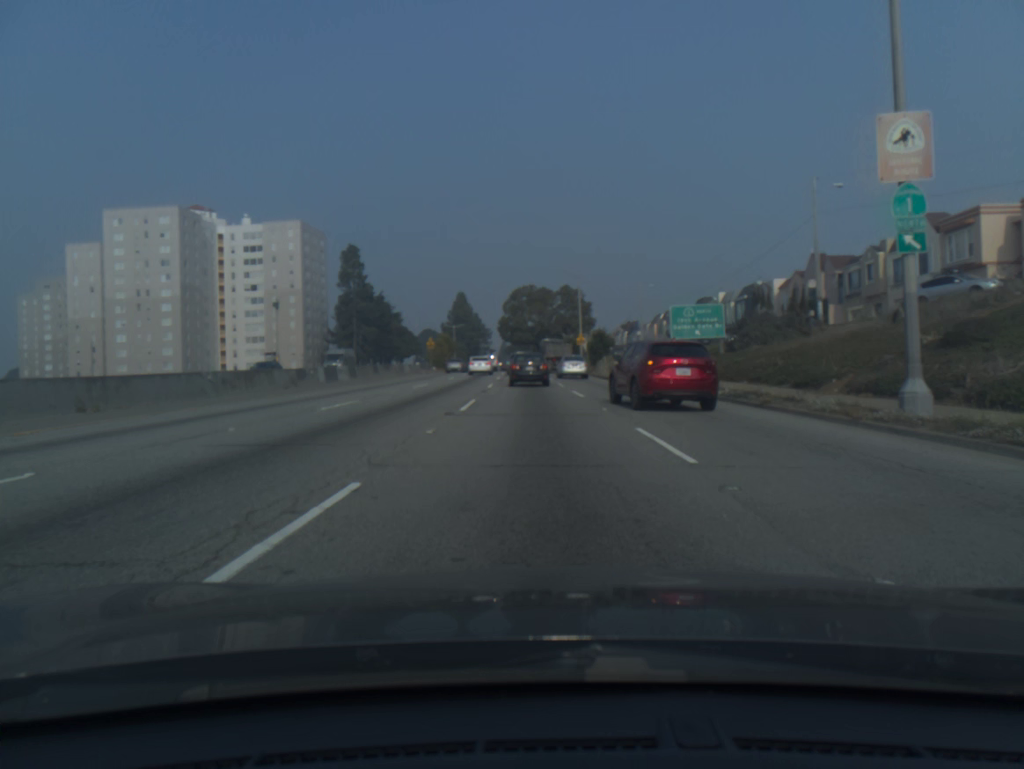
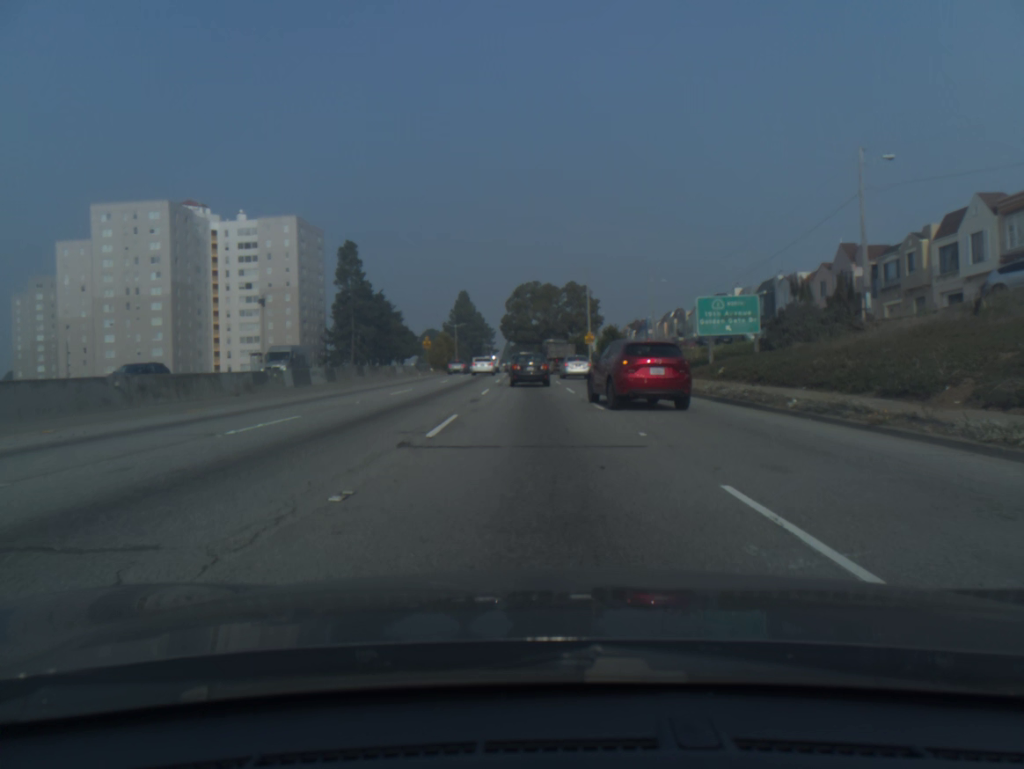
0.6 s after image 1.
(0.0, +5.9) m; 0°
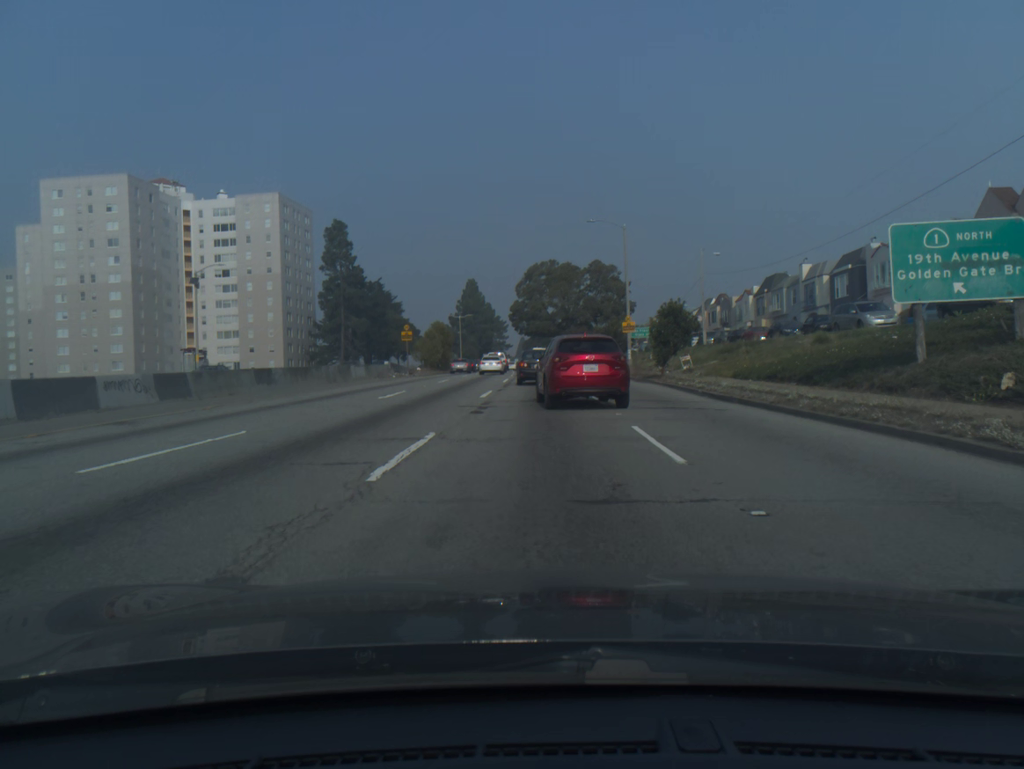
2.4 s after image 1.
(-0.2, +19.1) m; -1°
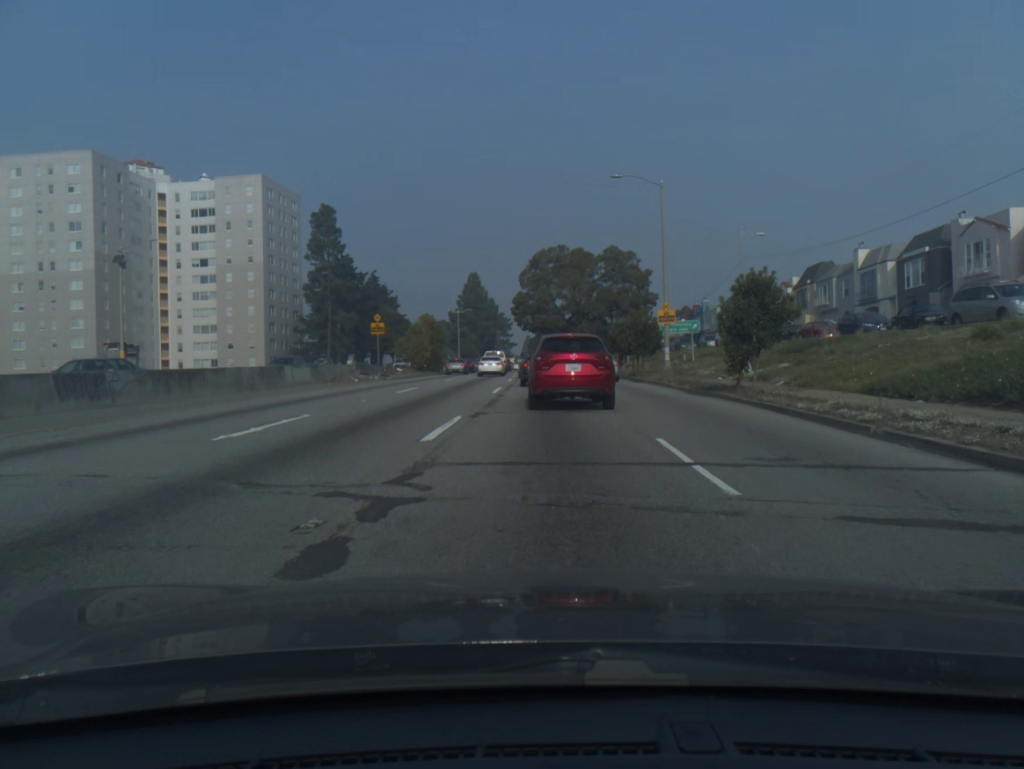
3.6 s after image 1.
(-0.1, +12.1) m; 0°
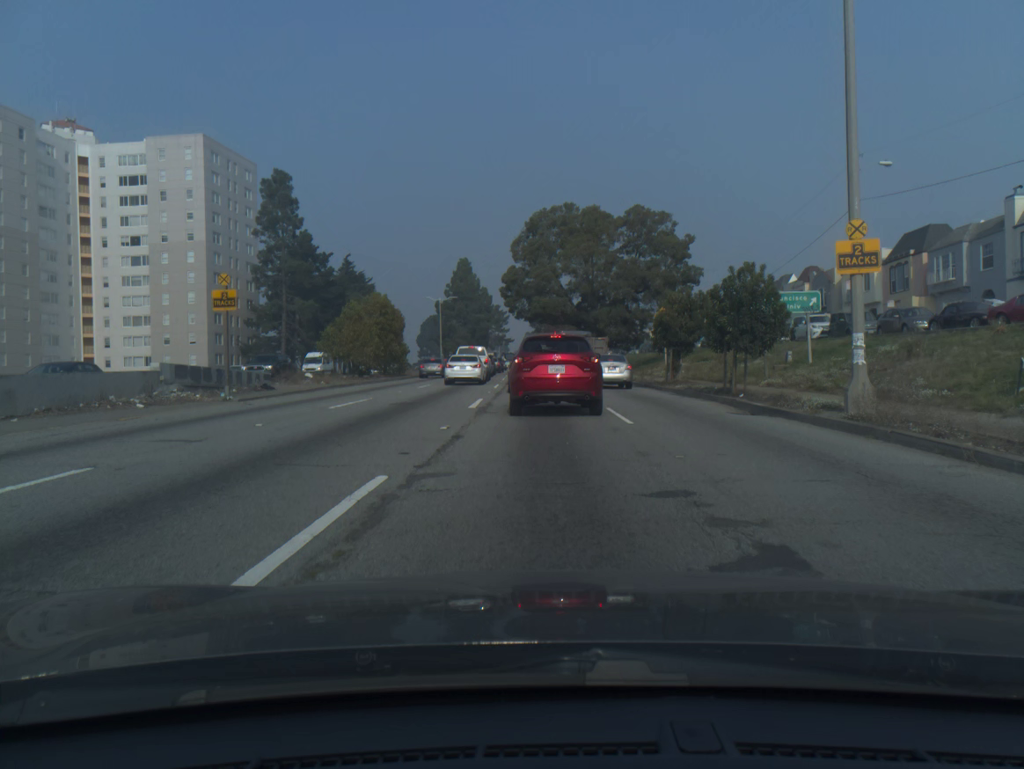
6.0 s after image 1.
(0.0, +22.1) m; 0°
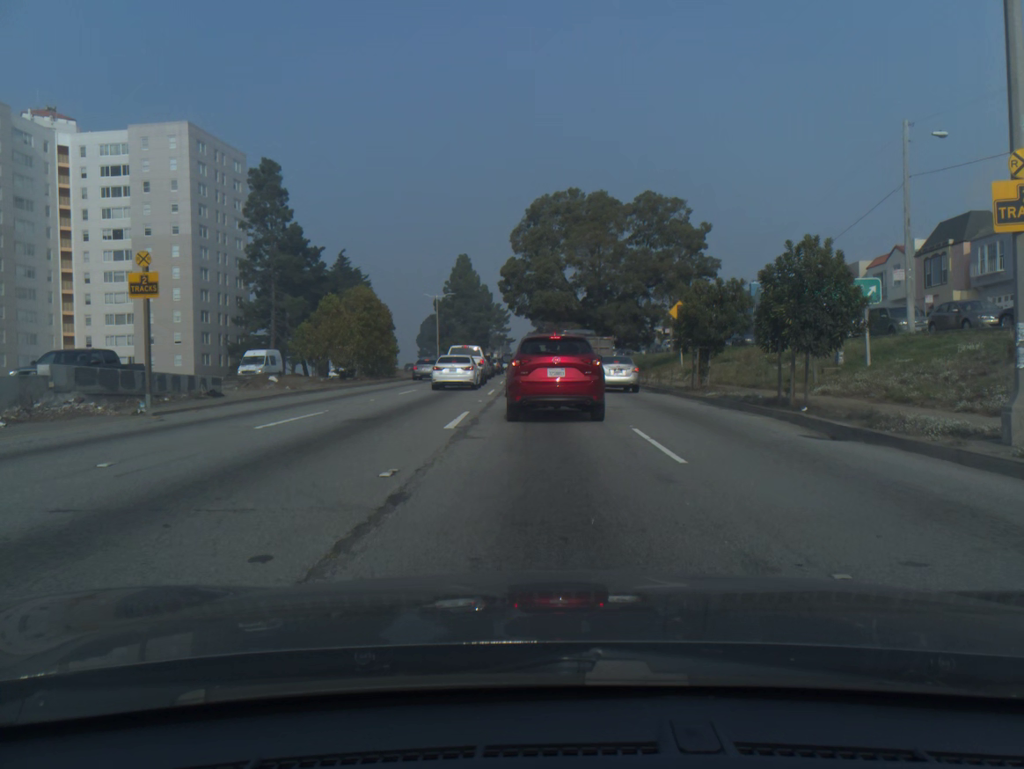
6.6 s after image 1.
(0.0, +4.9) m; 0°
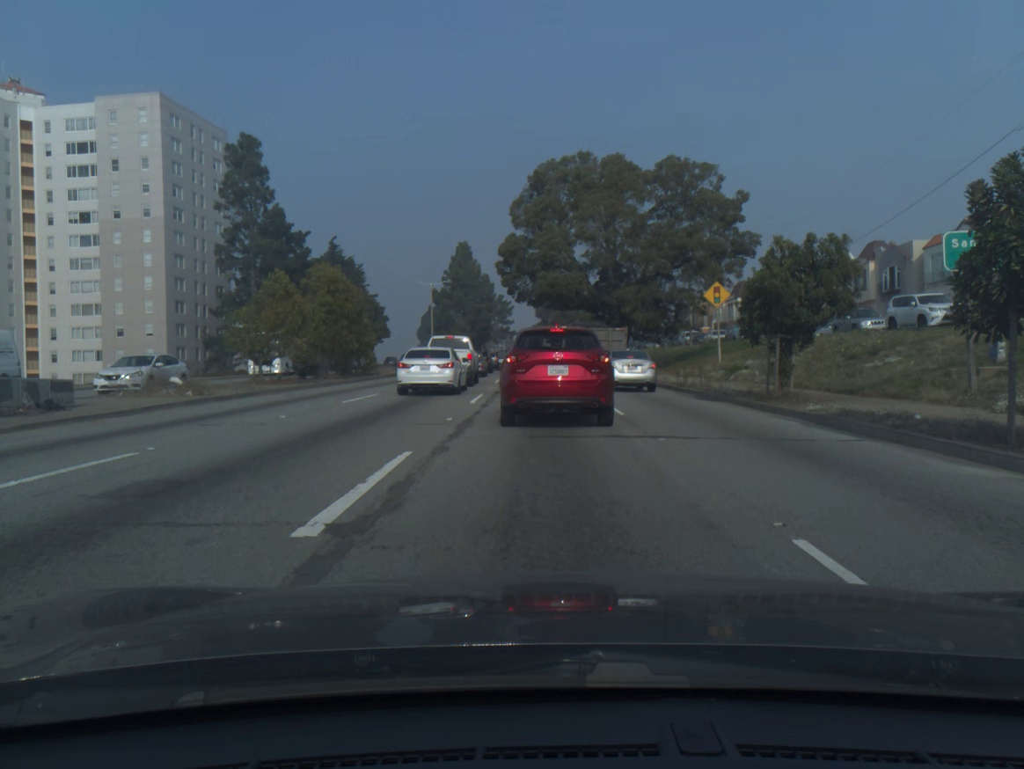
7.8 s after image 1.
(0.0, +8.4) m; -1°
